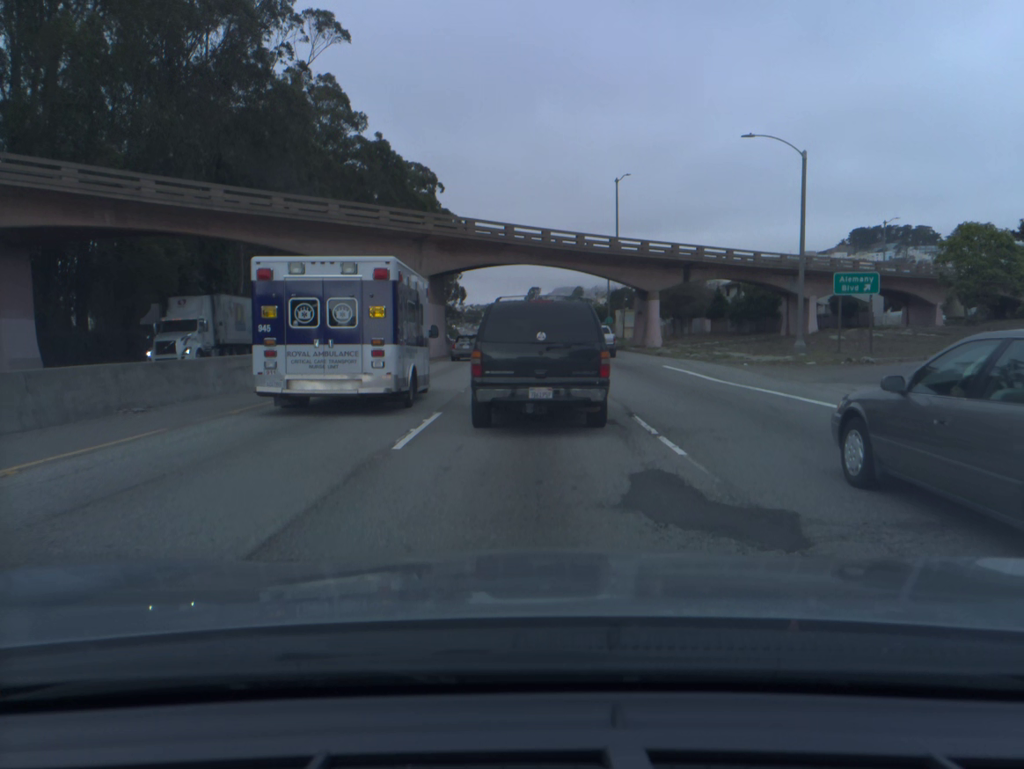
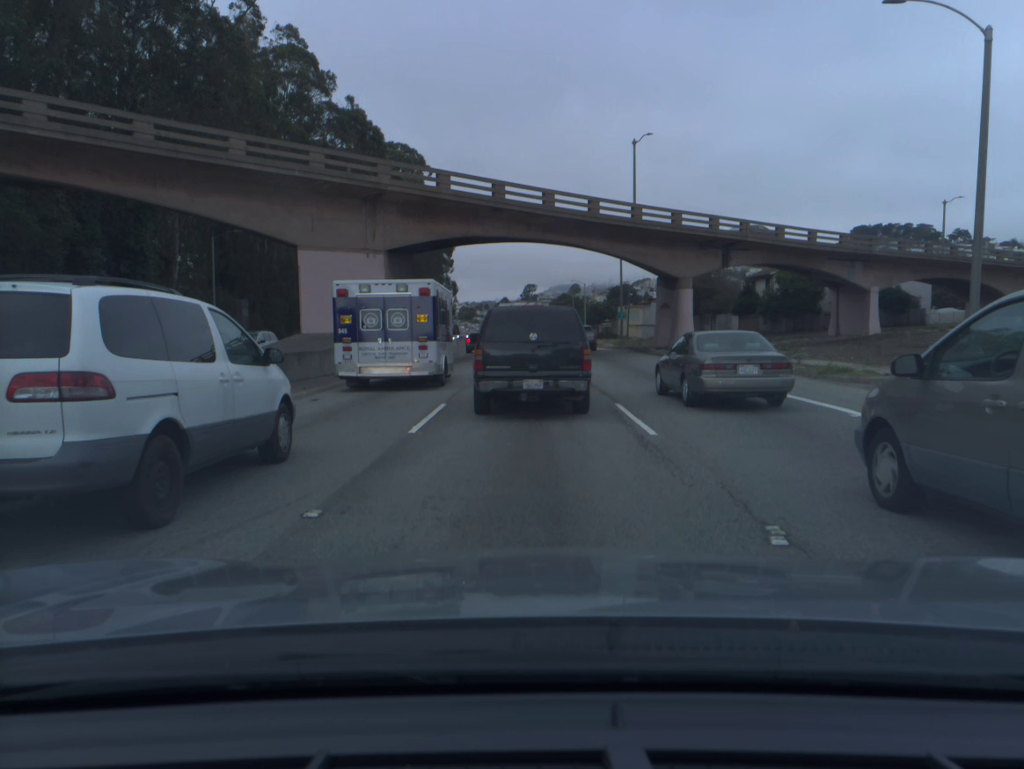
(0.0, +12.9) m; 0°
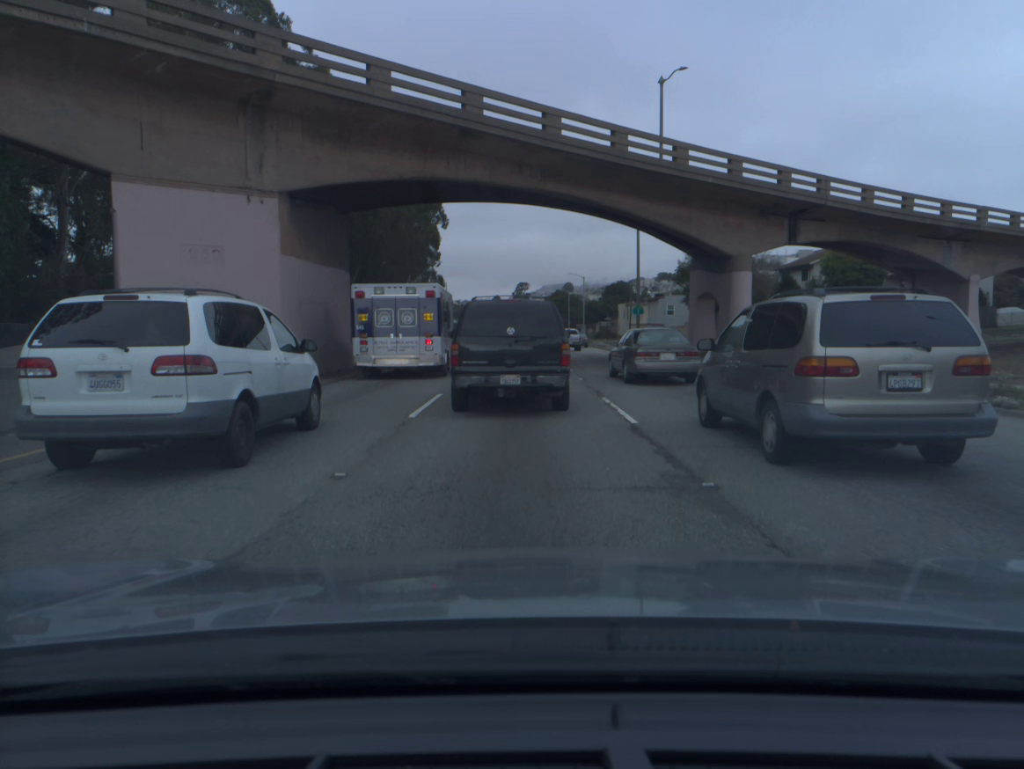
(+0.1, +13.4) m; 0°
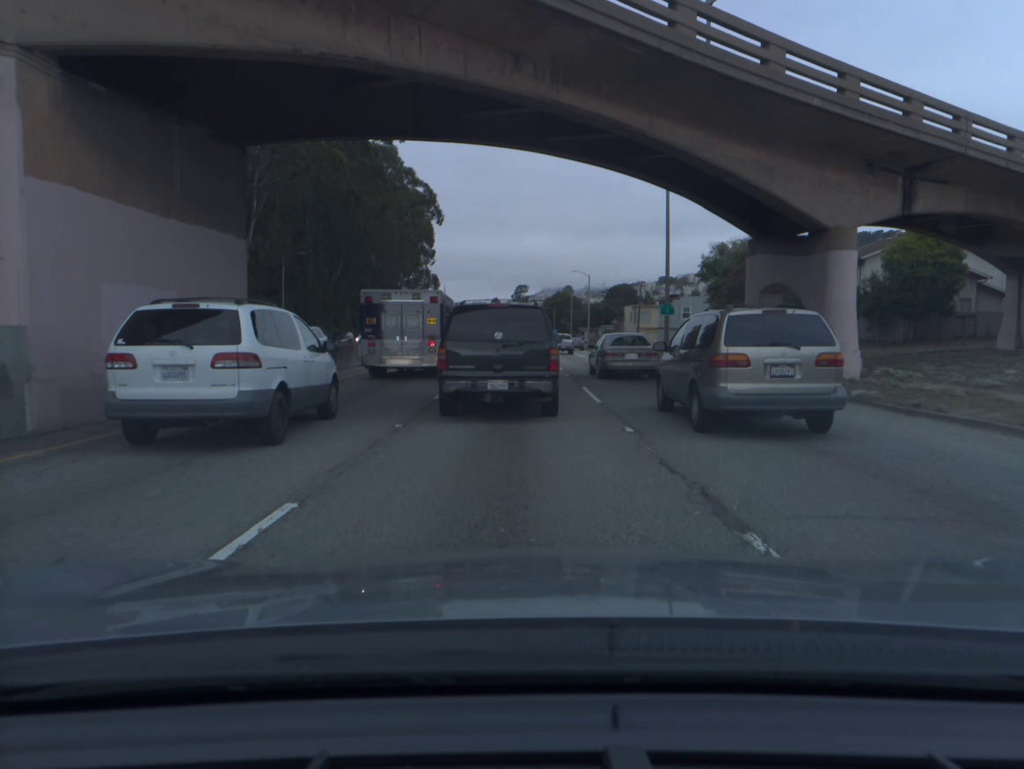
(0.0, +10.4) m; 0°
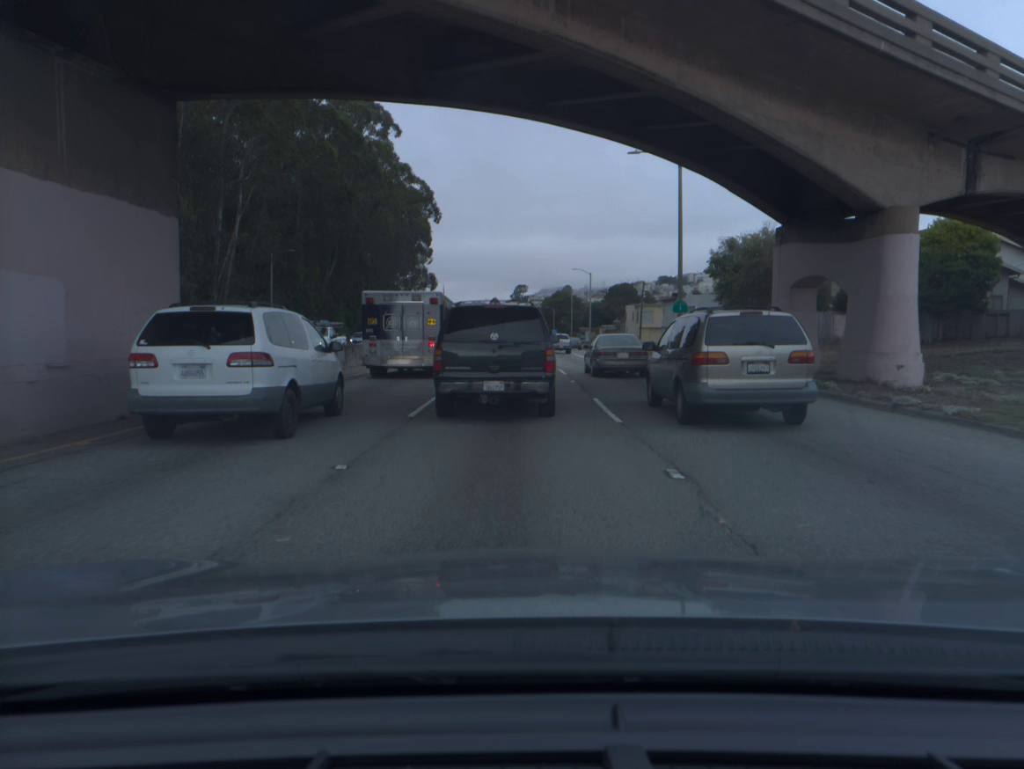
(0.0, +3.5) m; 0°
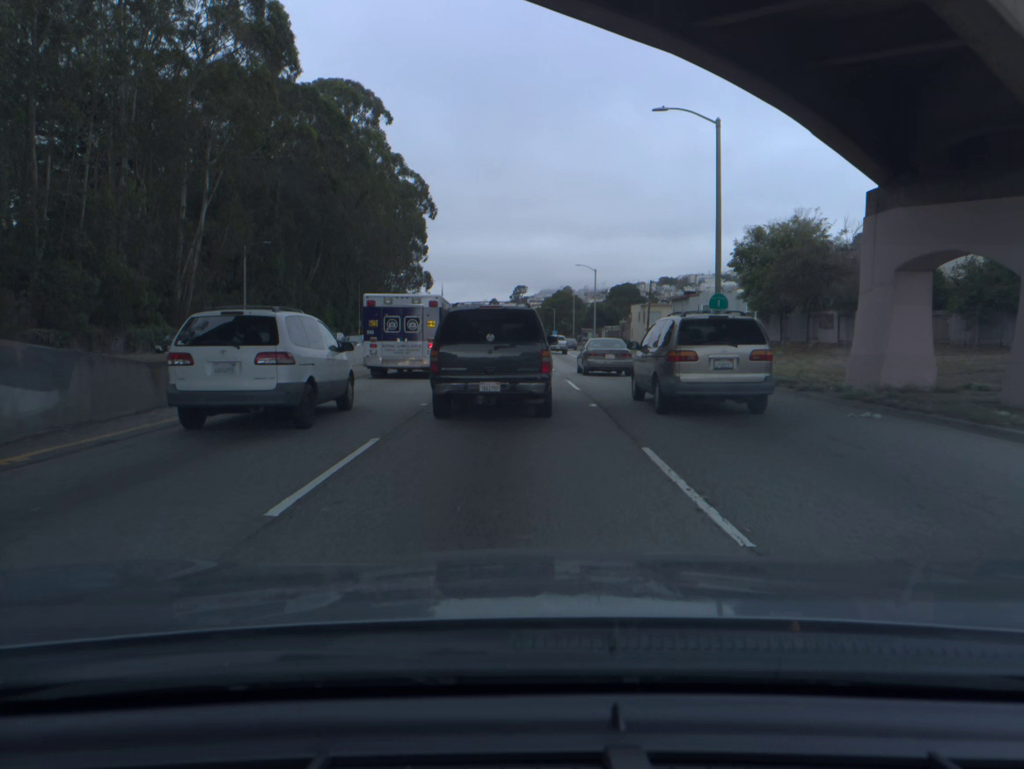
(0.0, +7.1) m; 0°
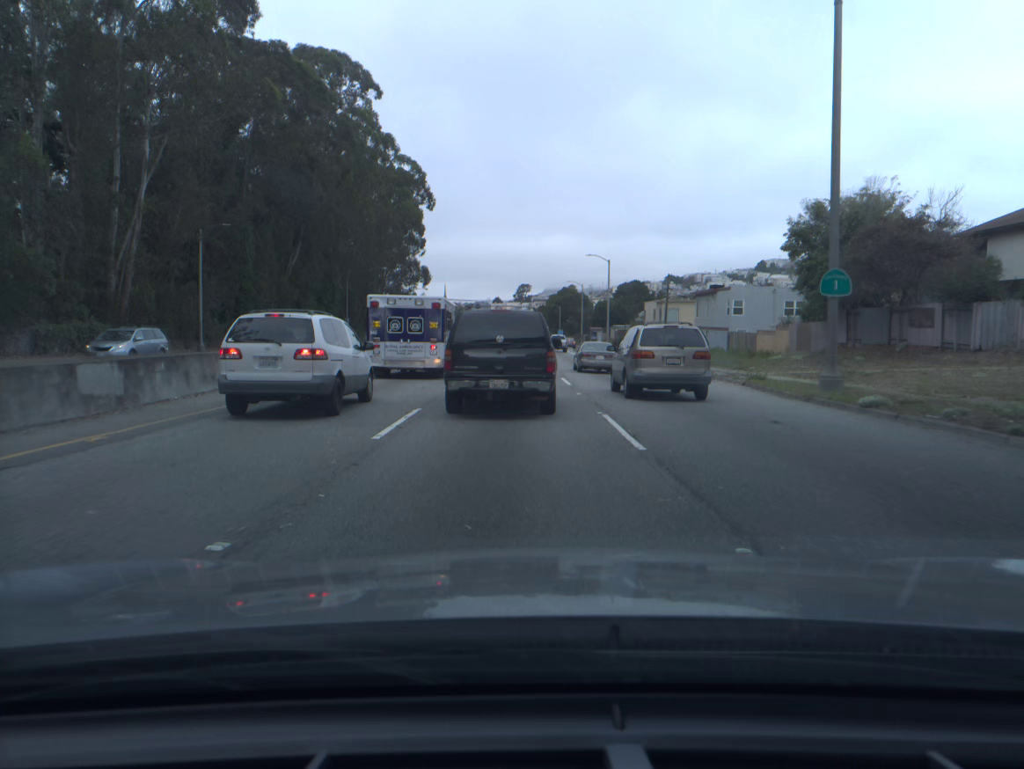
(-0.1, +10.5) m; -1°
